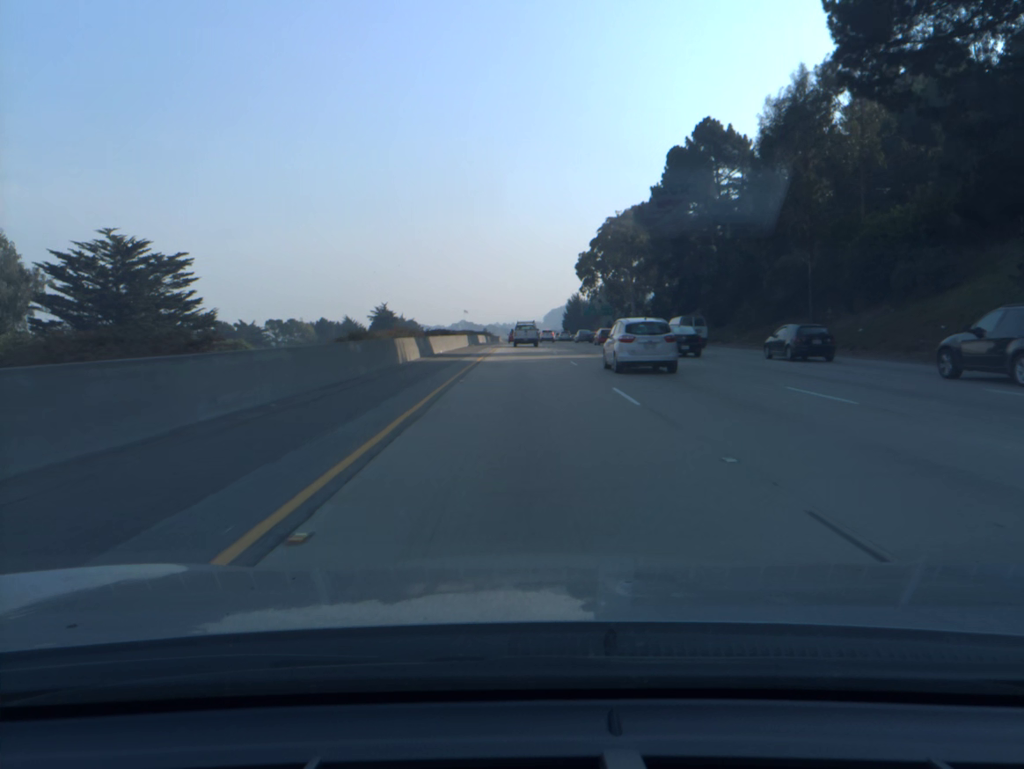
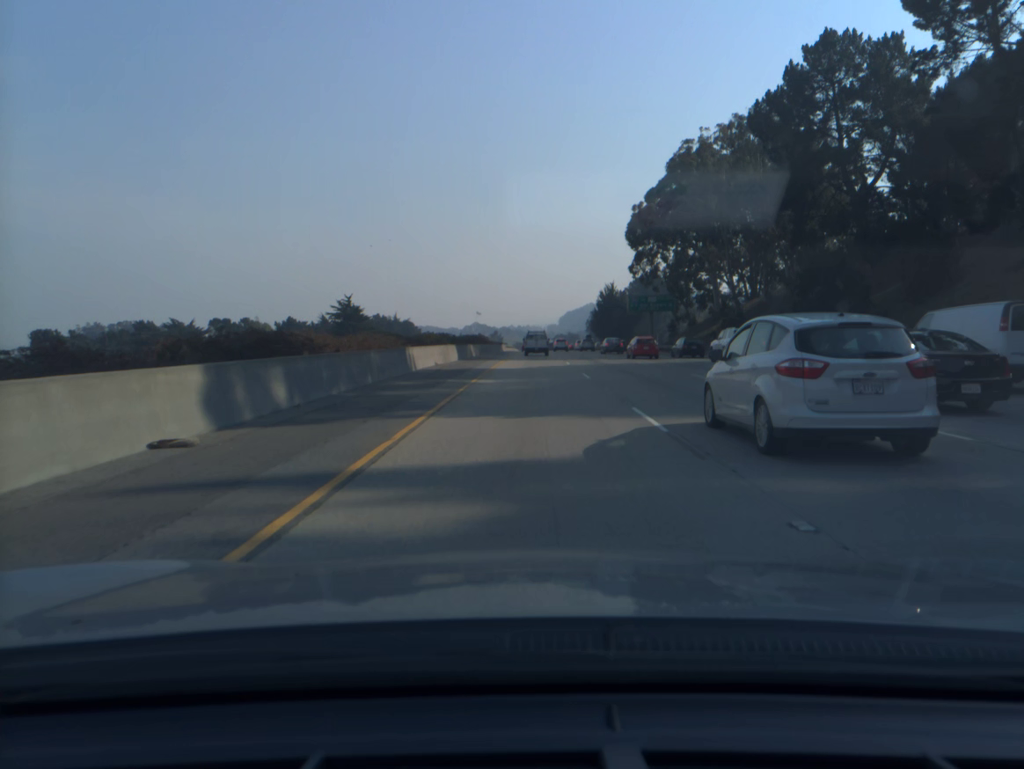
(-0.1, +61.0) m; -1°
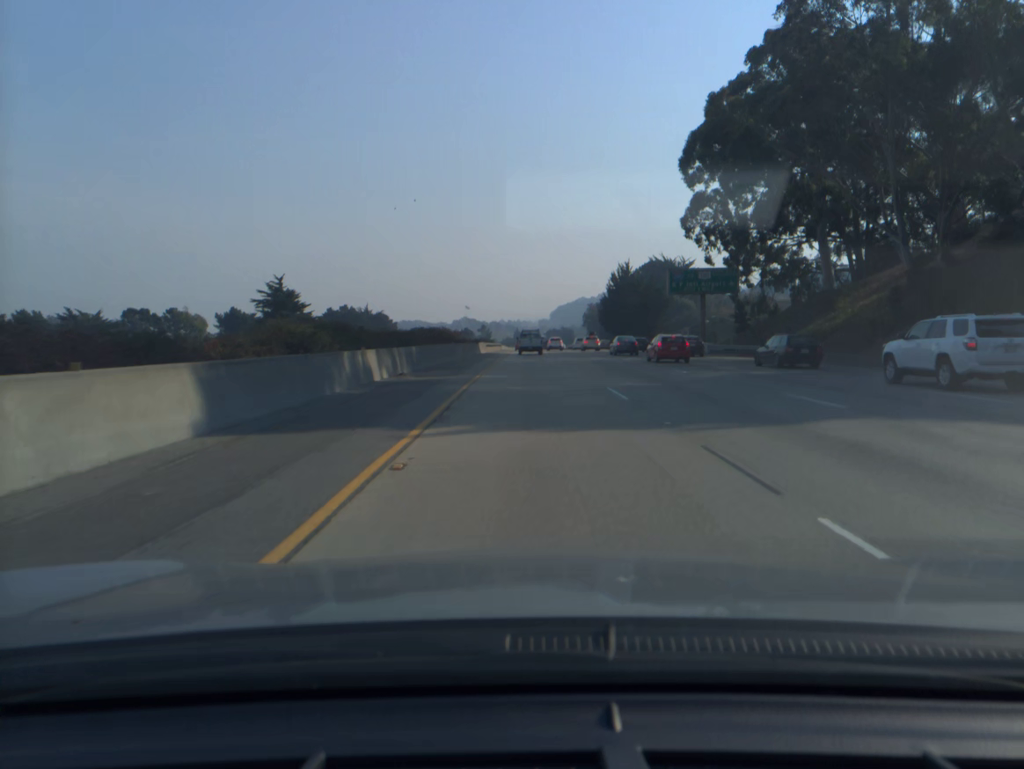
(+0.2, +38.2) m; +1°
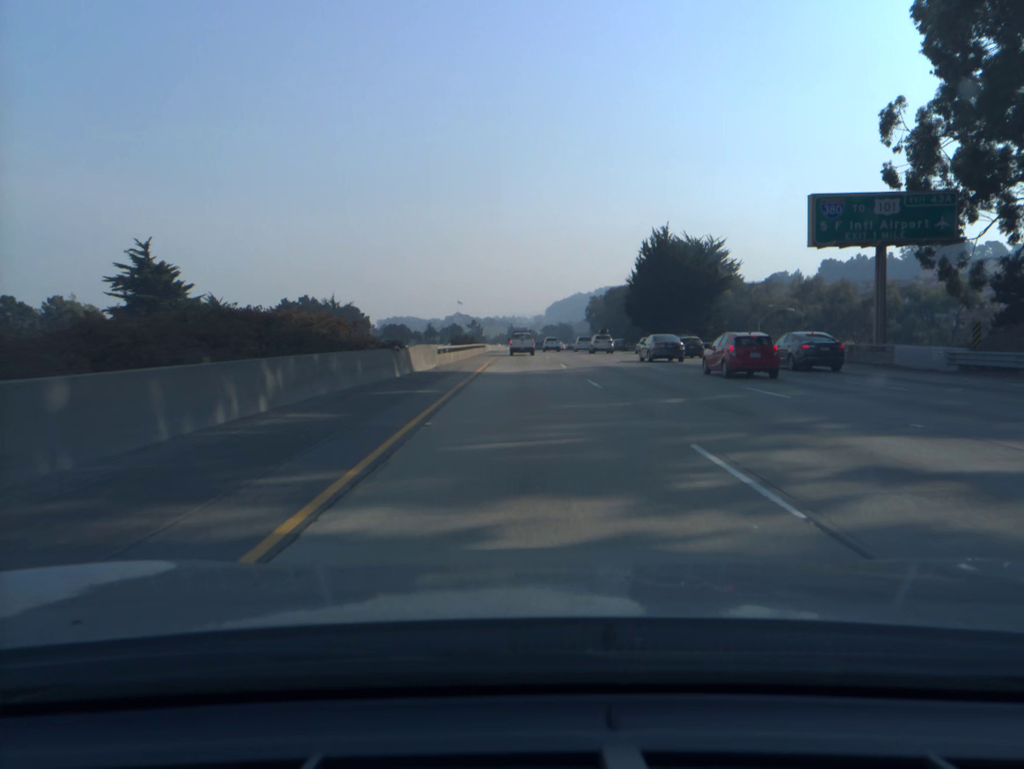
(+0.1, +40.0) m; 0°
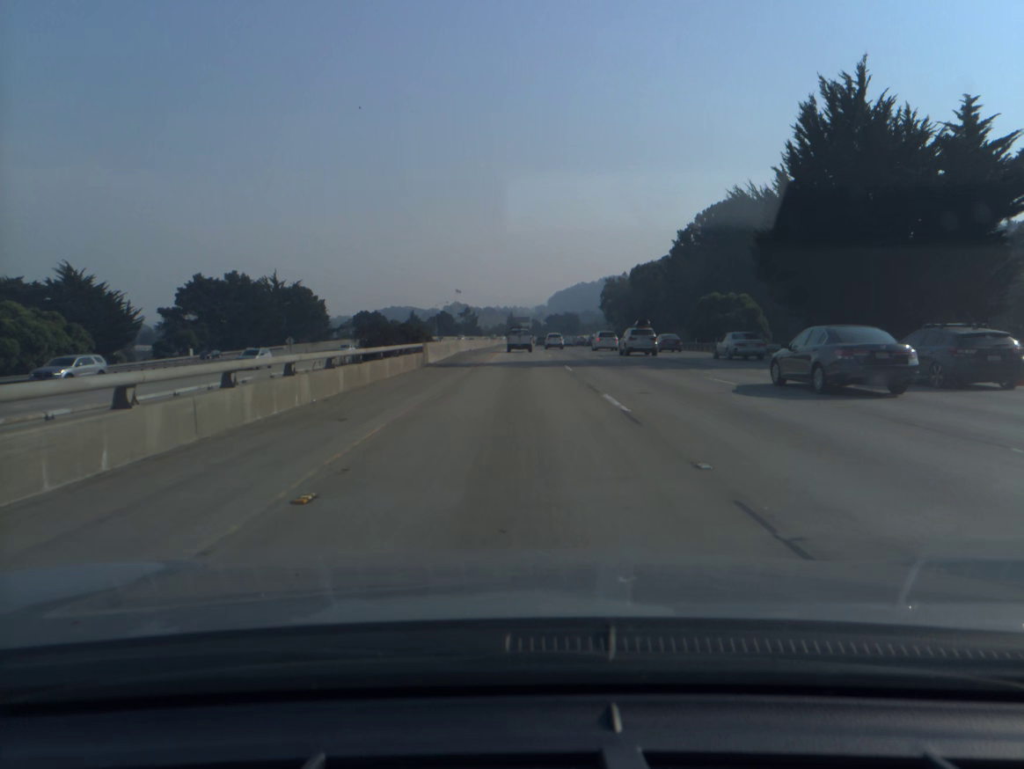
(0.0, +54.9) m; 0°
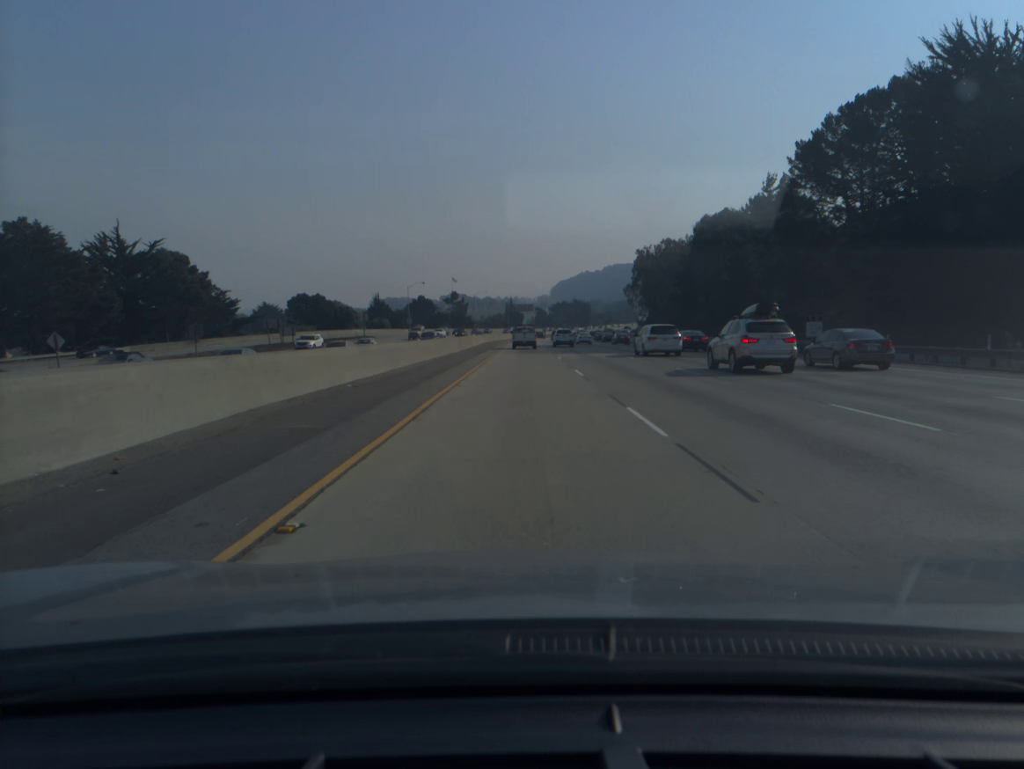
(-0.2, +68.6) m; 0°
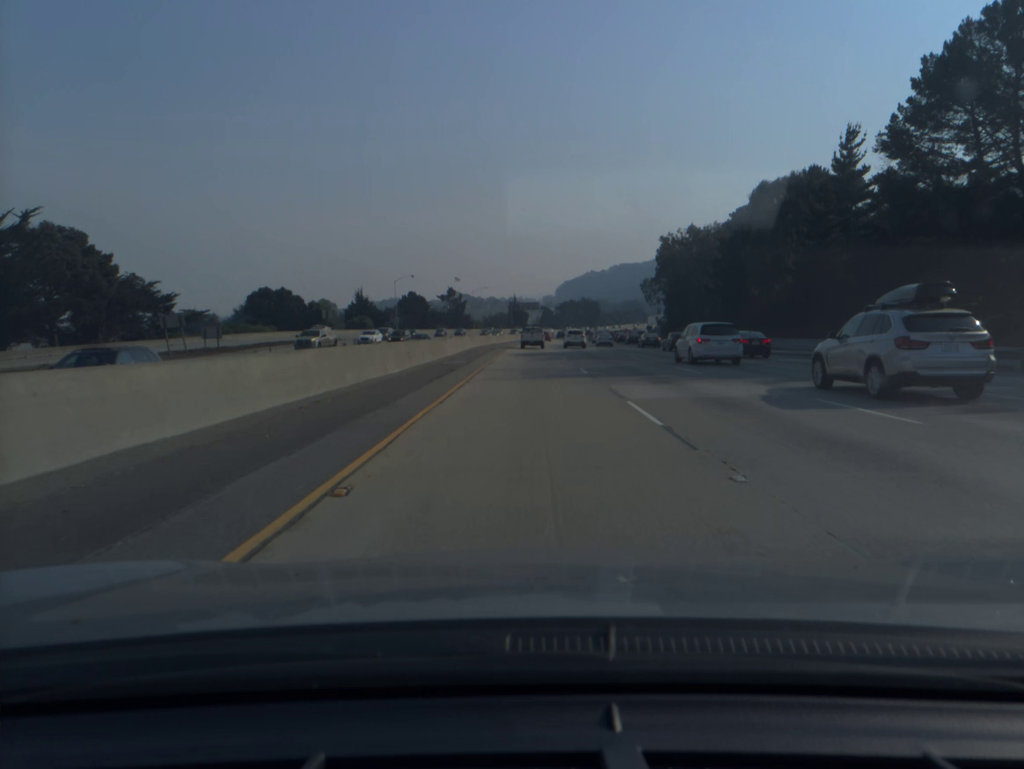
(0.0, +28.0) m; 0°
